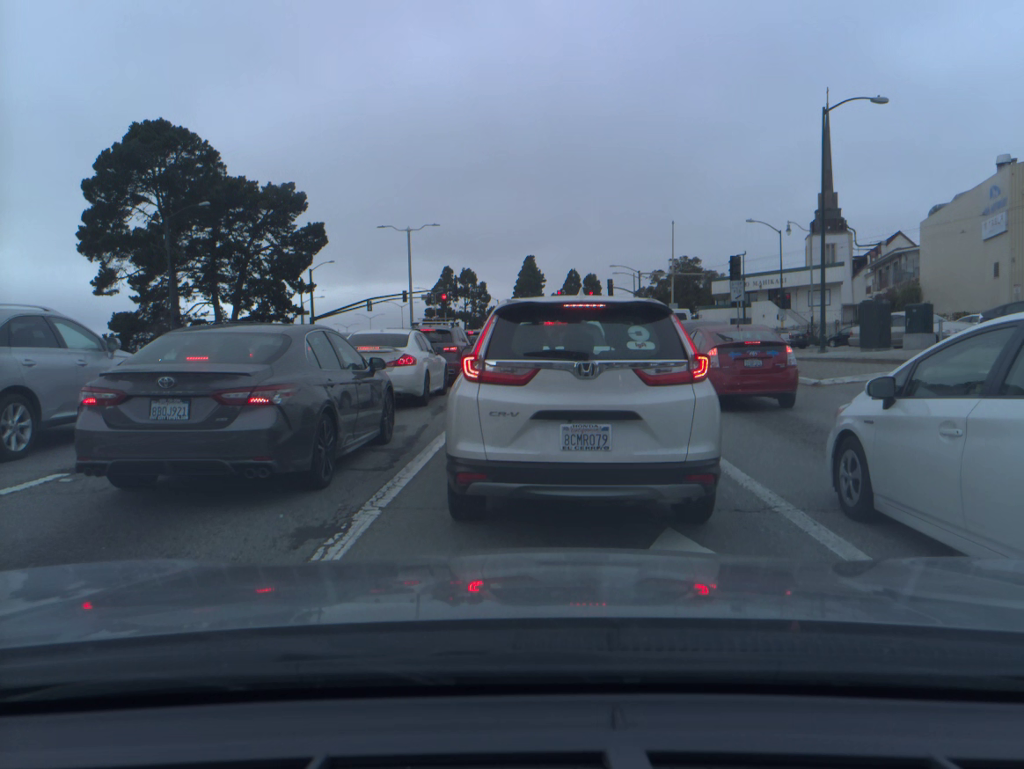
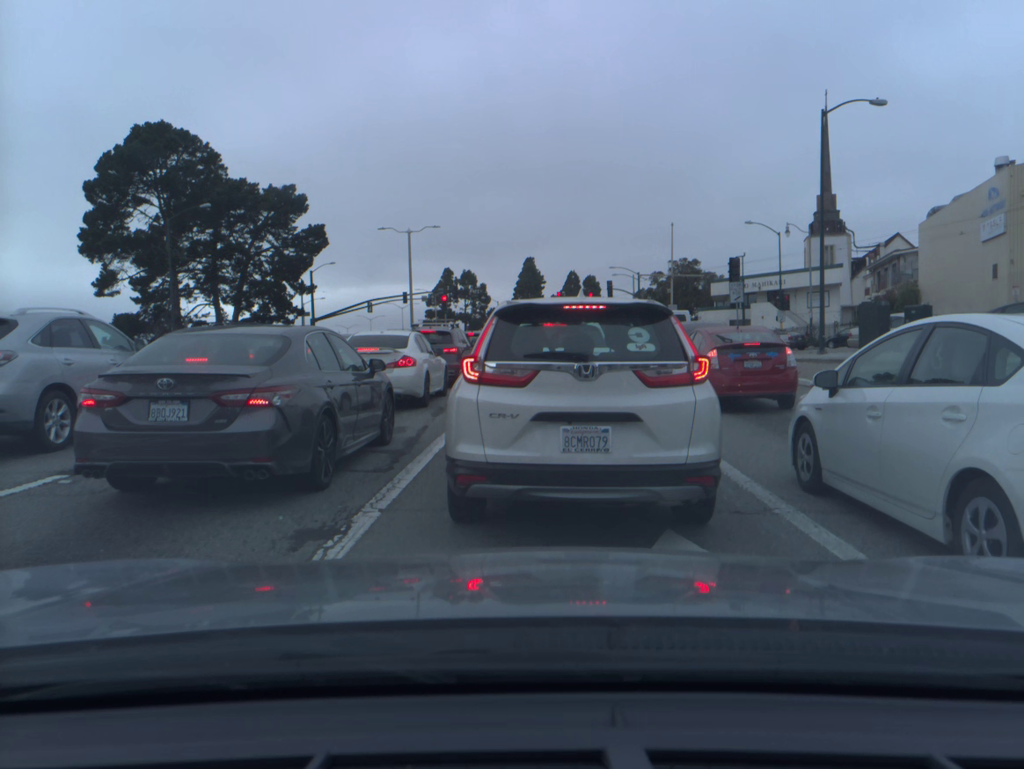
(0.0, 0.0) m; 0°
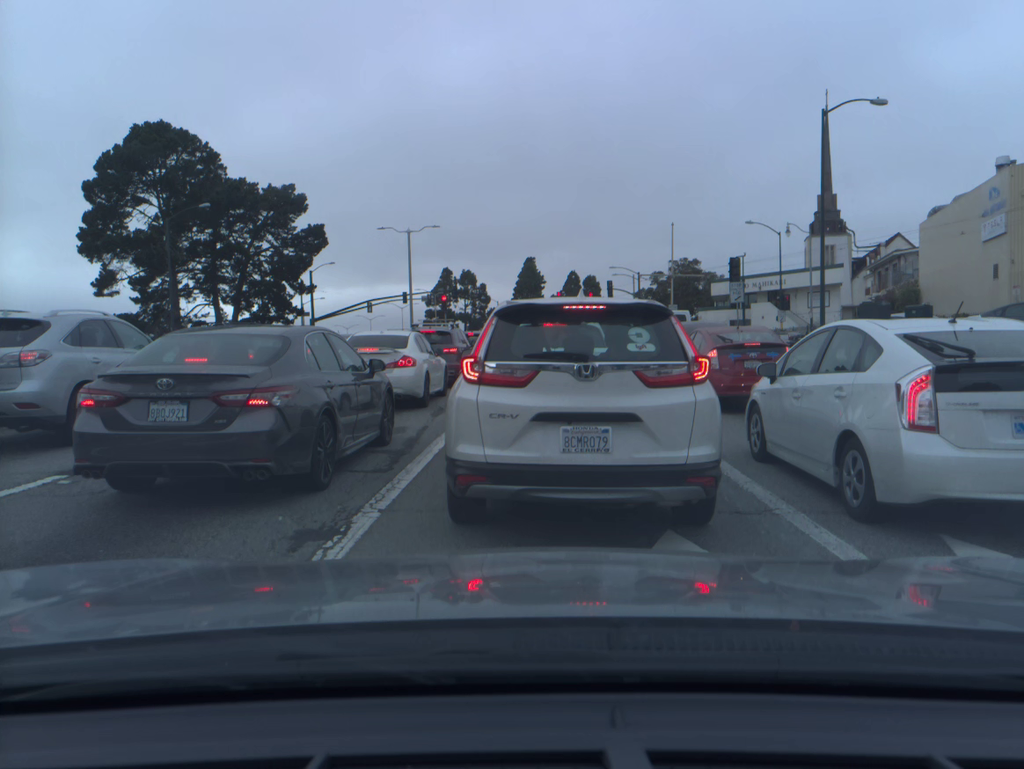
(0.0, 0.0) m; 0°
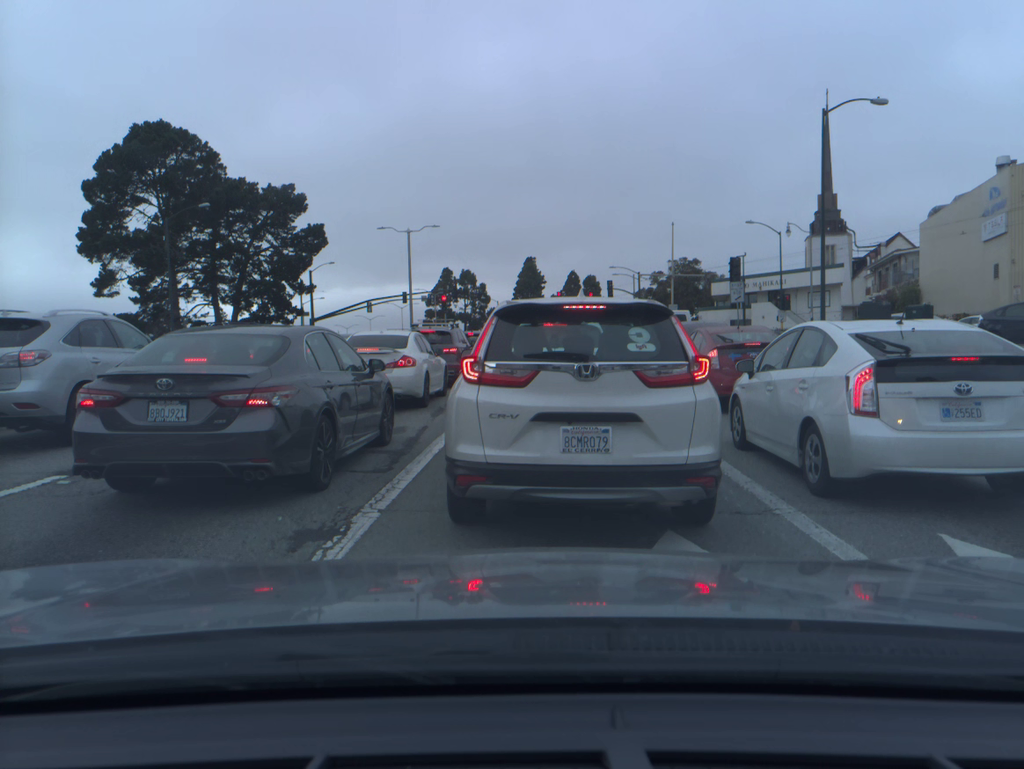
(0.0, 0.0) m; 0°
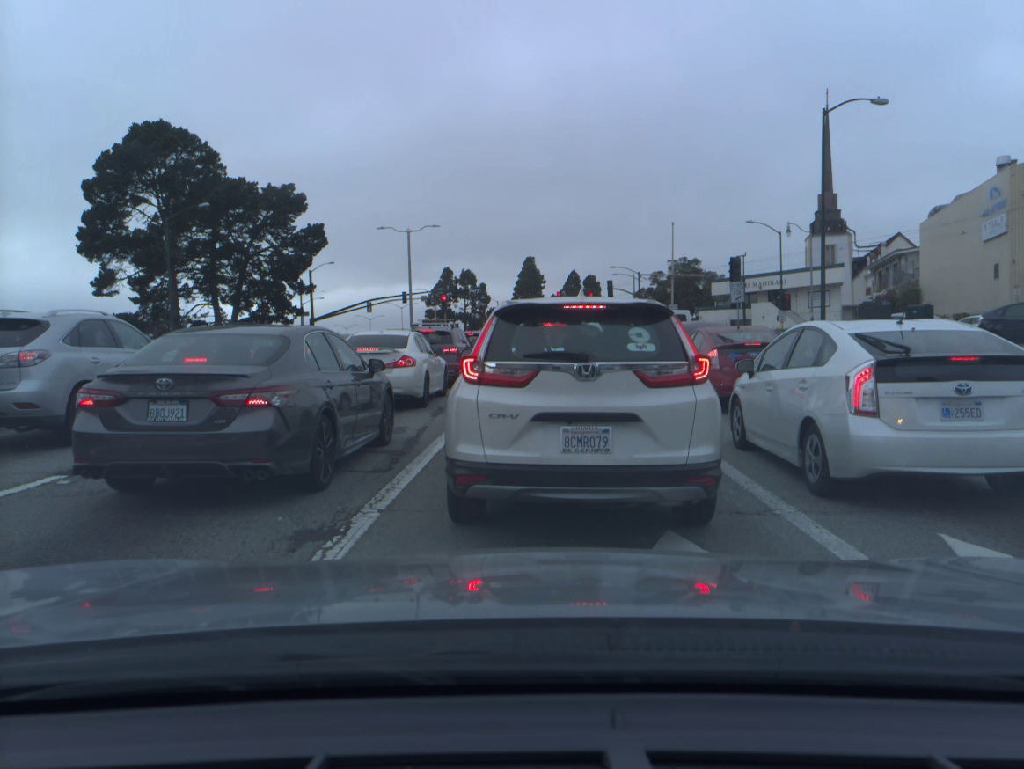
(0.0, 0.0) m; 0°
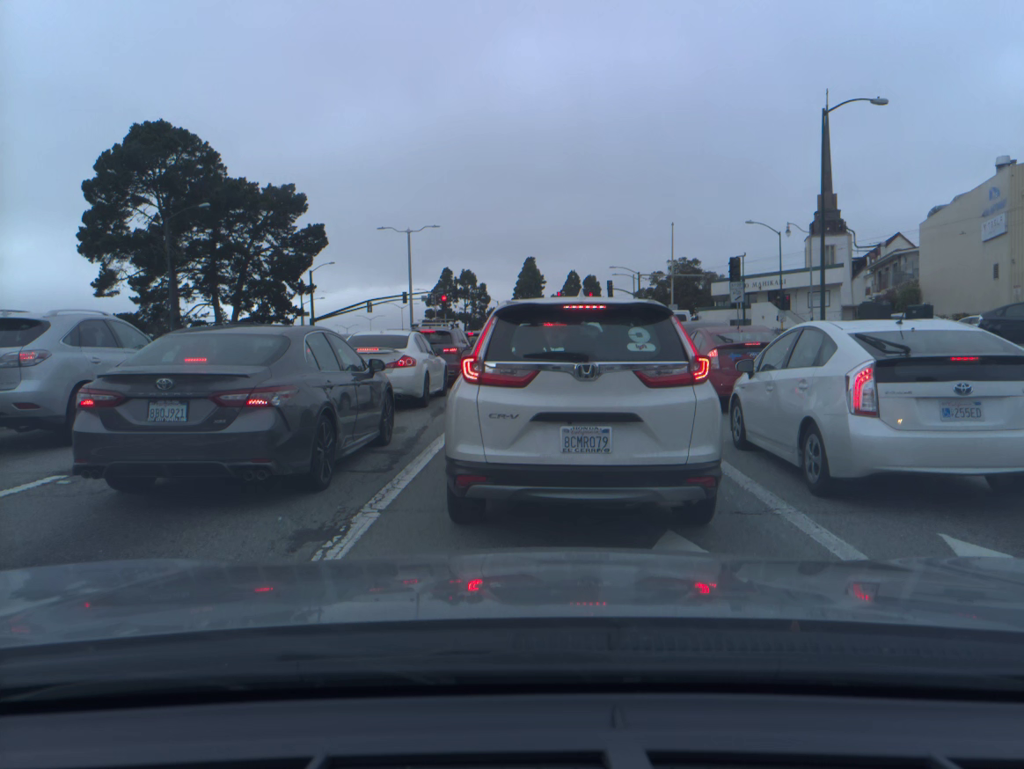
(0.0, 0.0) m; 0°
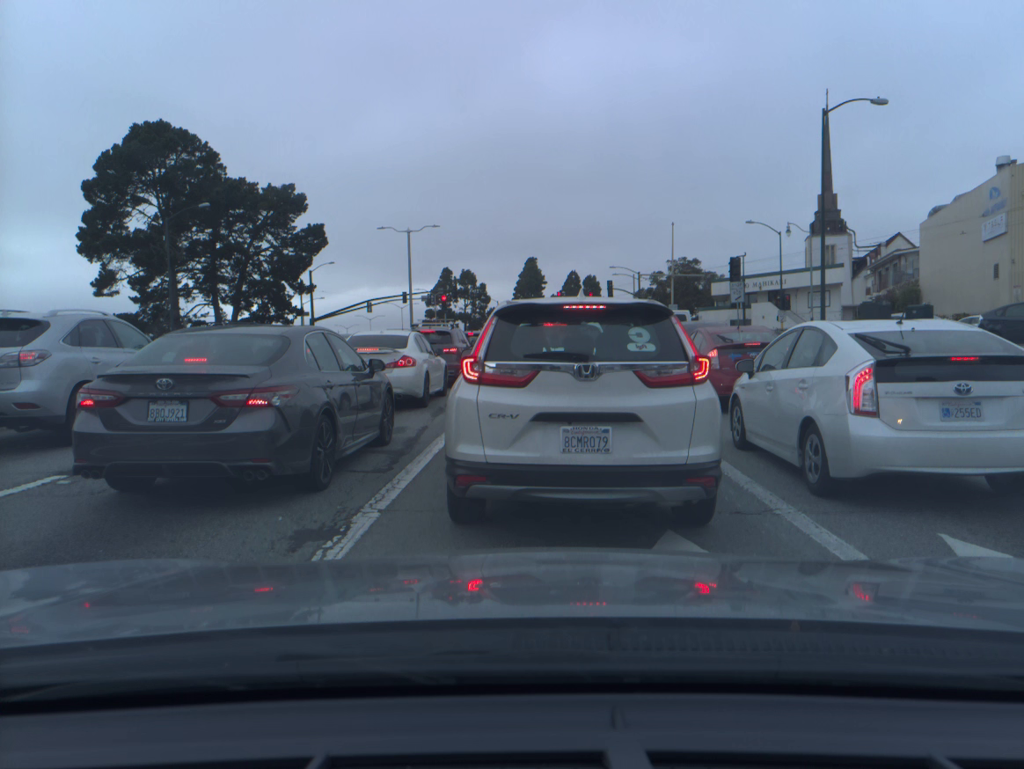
(0.0, 0.0) m; 0°
